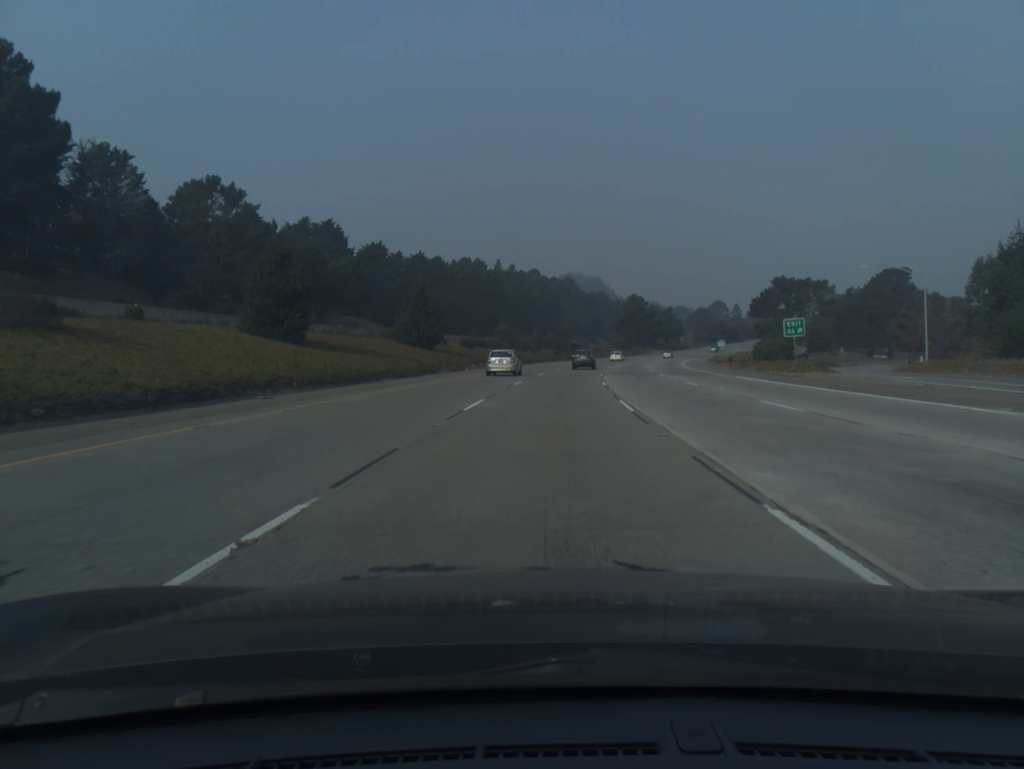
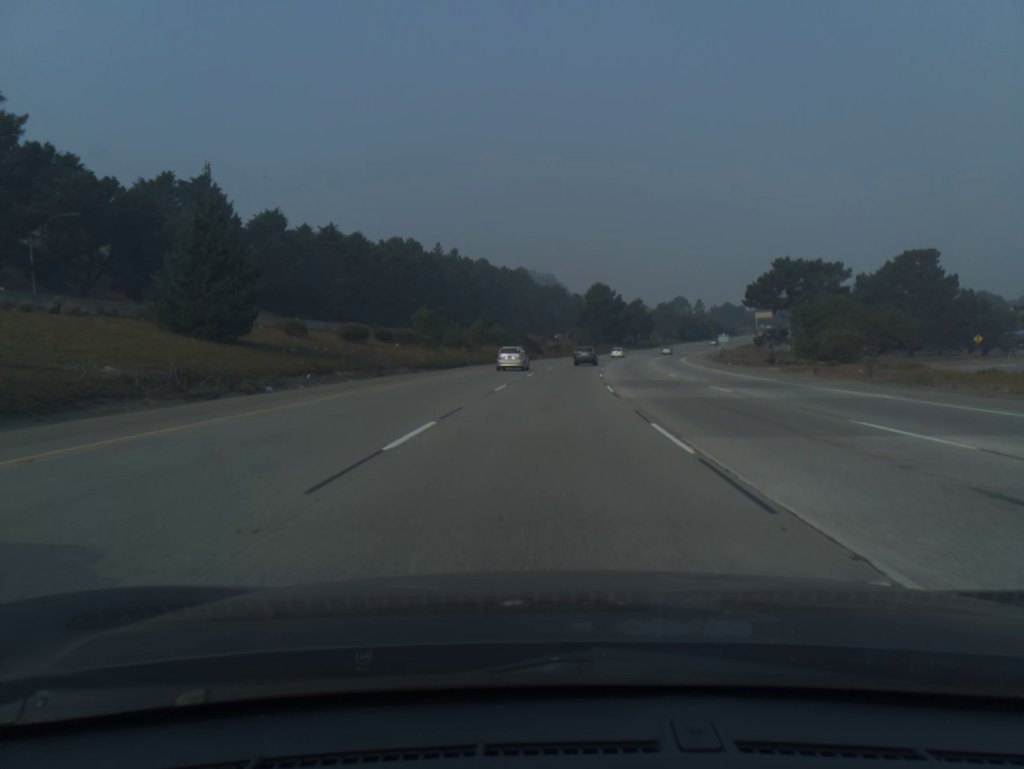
(+1.1, +36.8) m; +4°
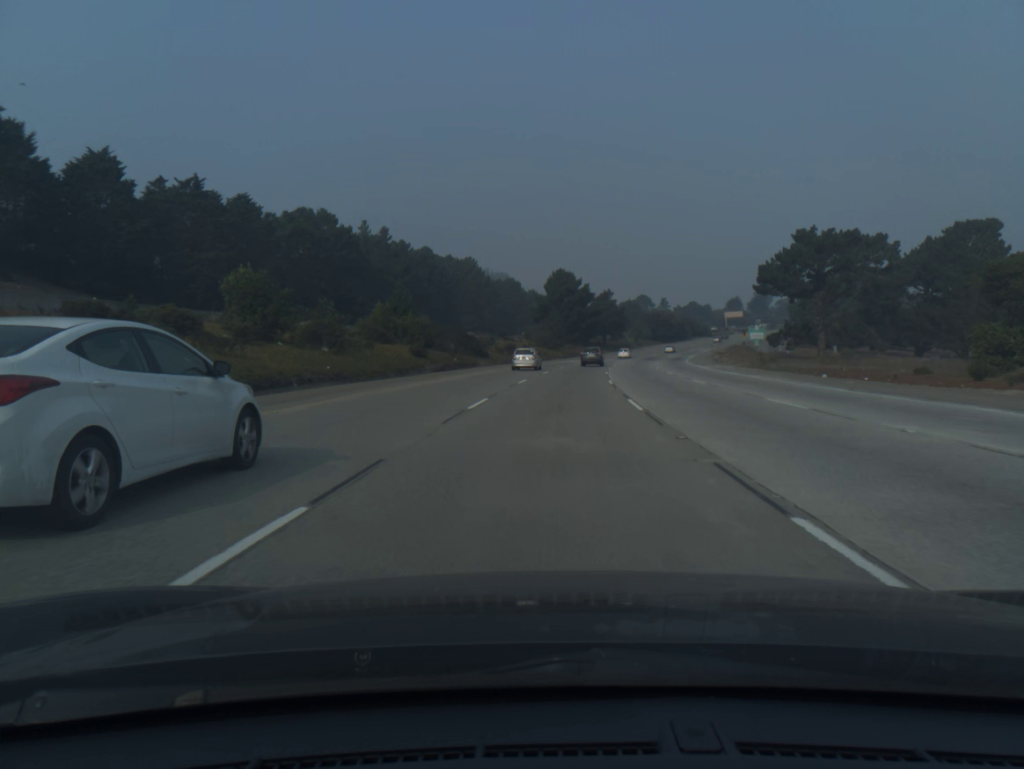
(+1.0, +36.7) m; +3°
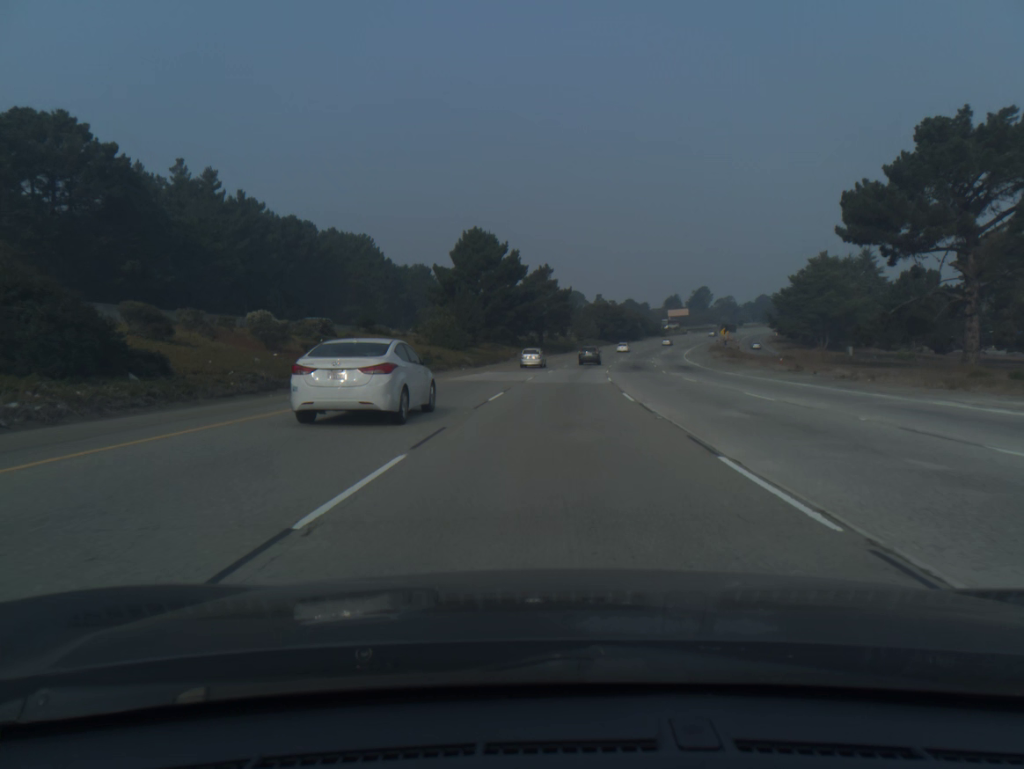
(+2.5, +54.9) m; +5°
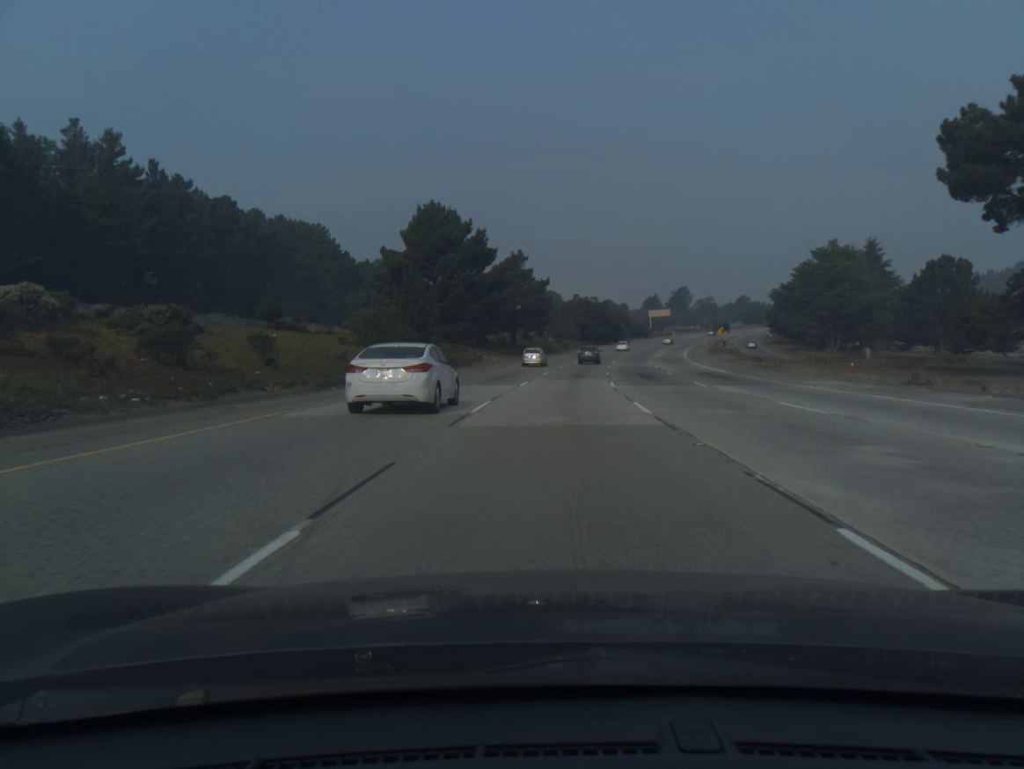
(+0.3, +18.3) m; +2°
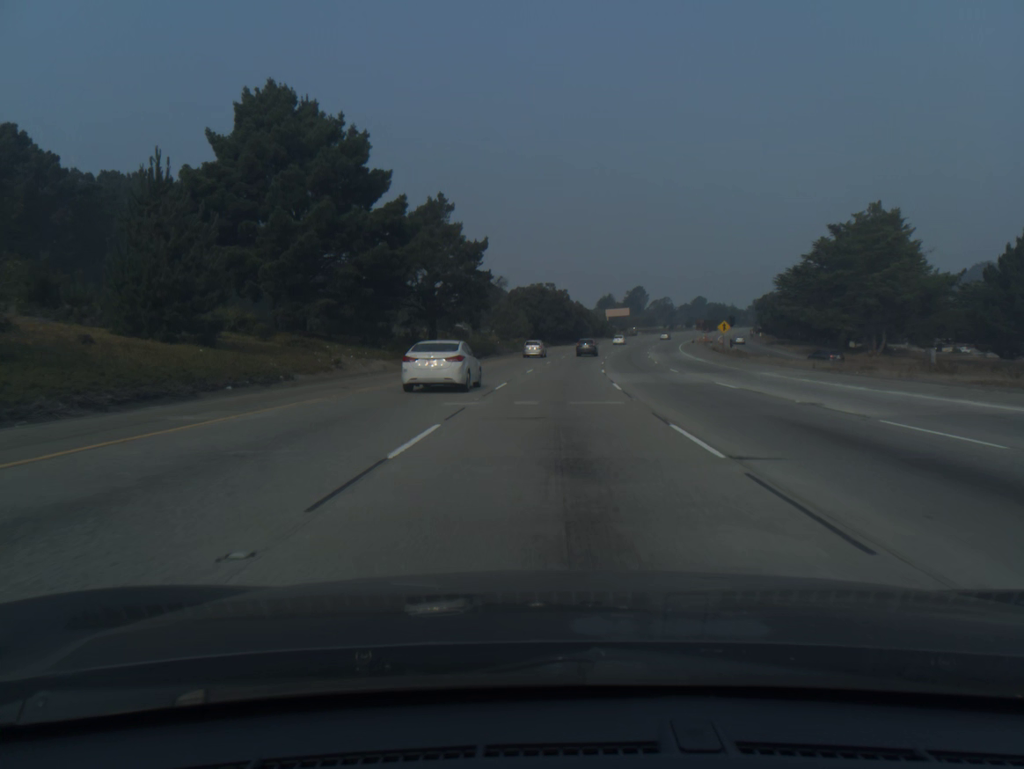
(+1.2, +36.7) m; +4°
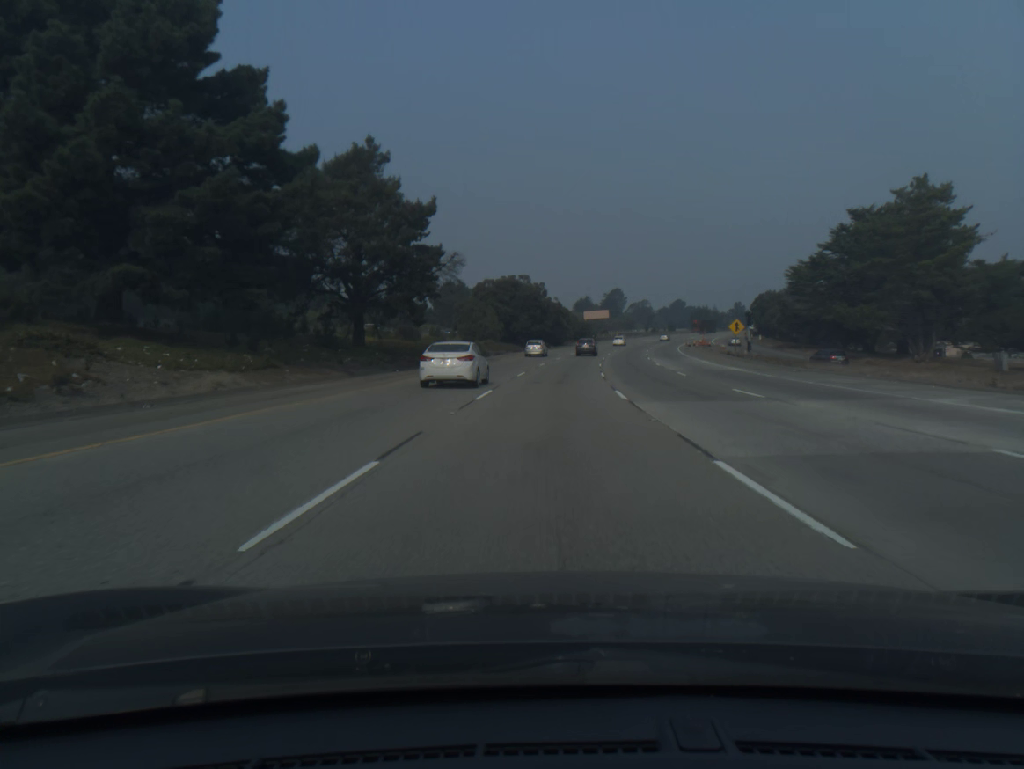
(+0.3, +18.4) m; +2°
